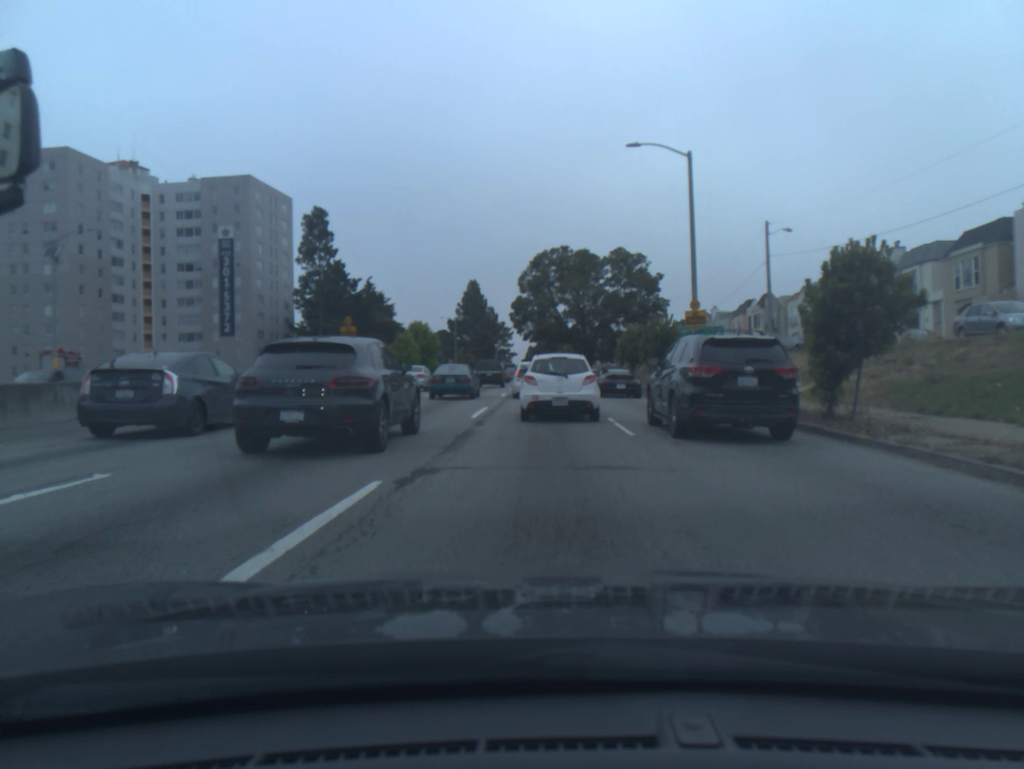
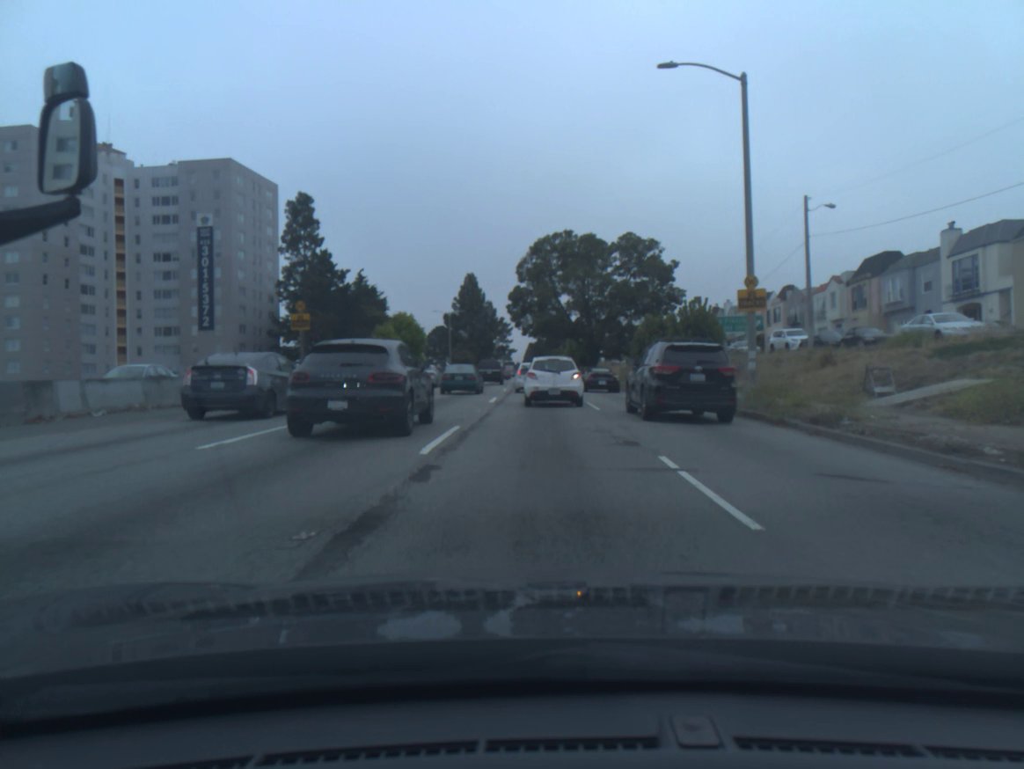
(+0.1, +7.4) m; +1°
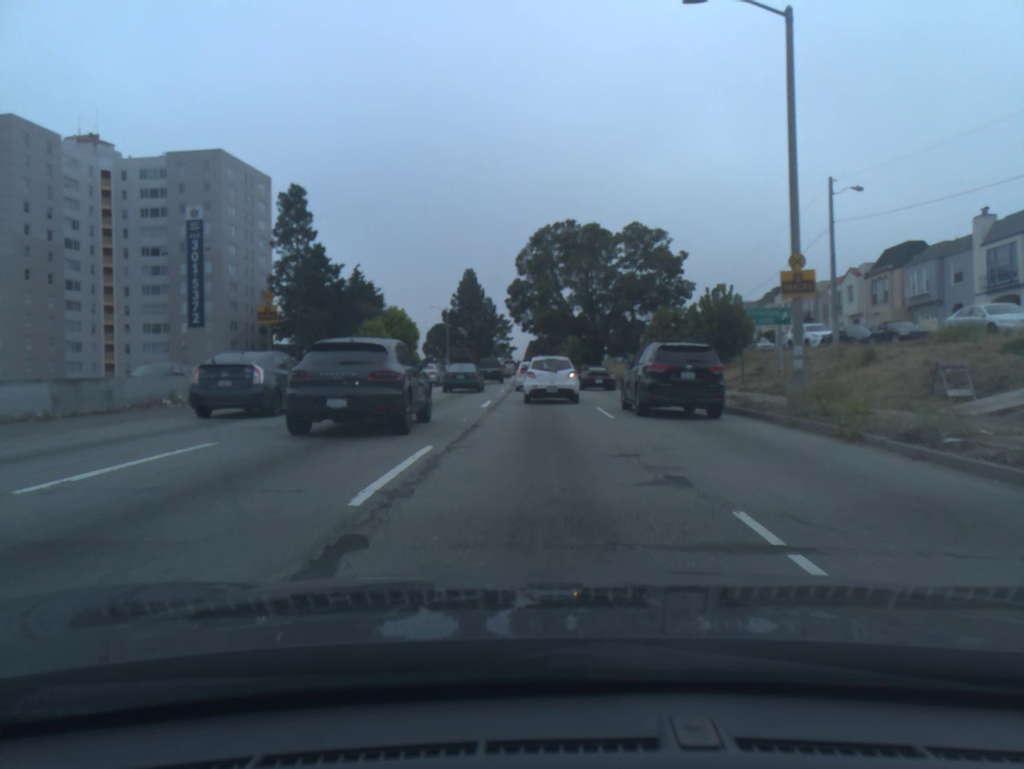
(0.0, +3.8) m; 0°
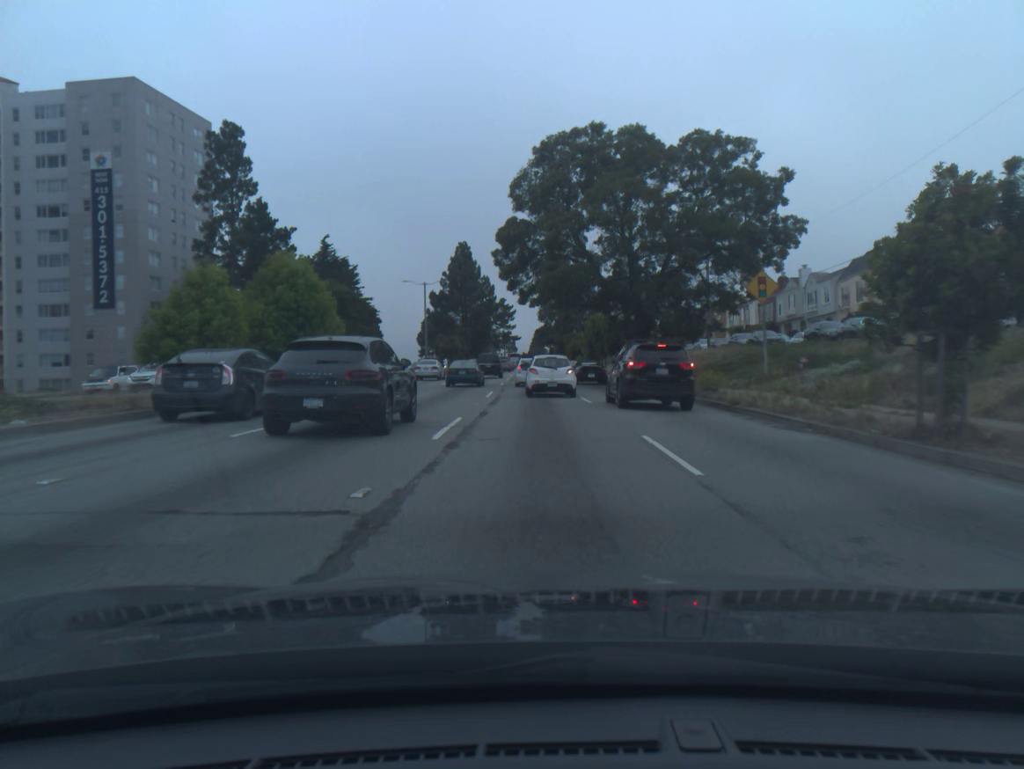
(-0.1, +23.7) m; 0°
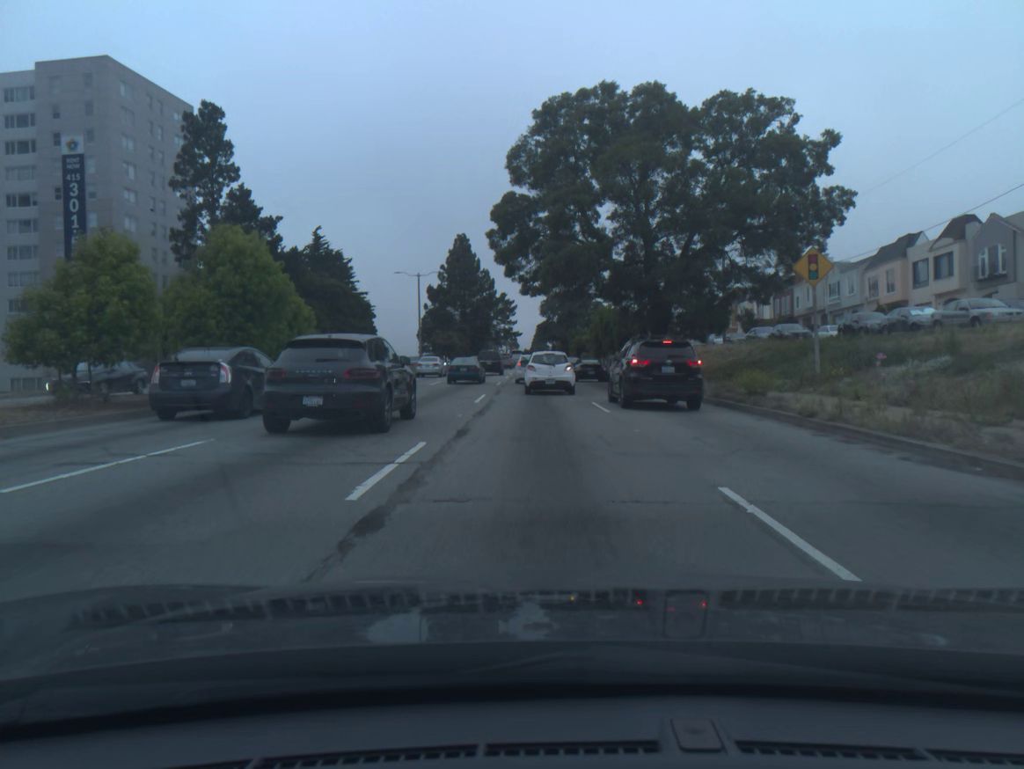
(0.0, +5.4) m; 0°
